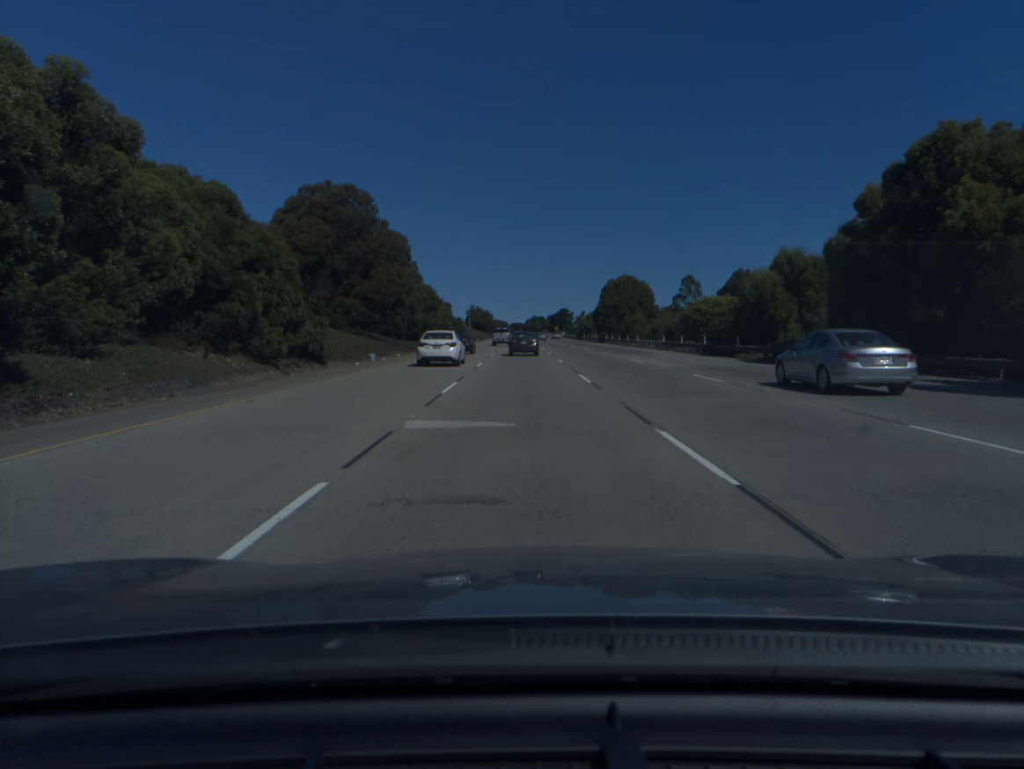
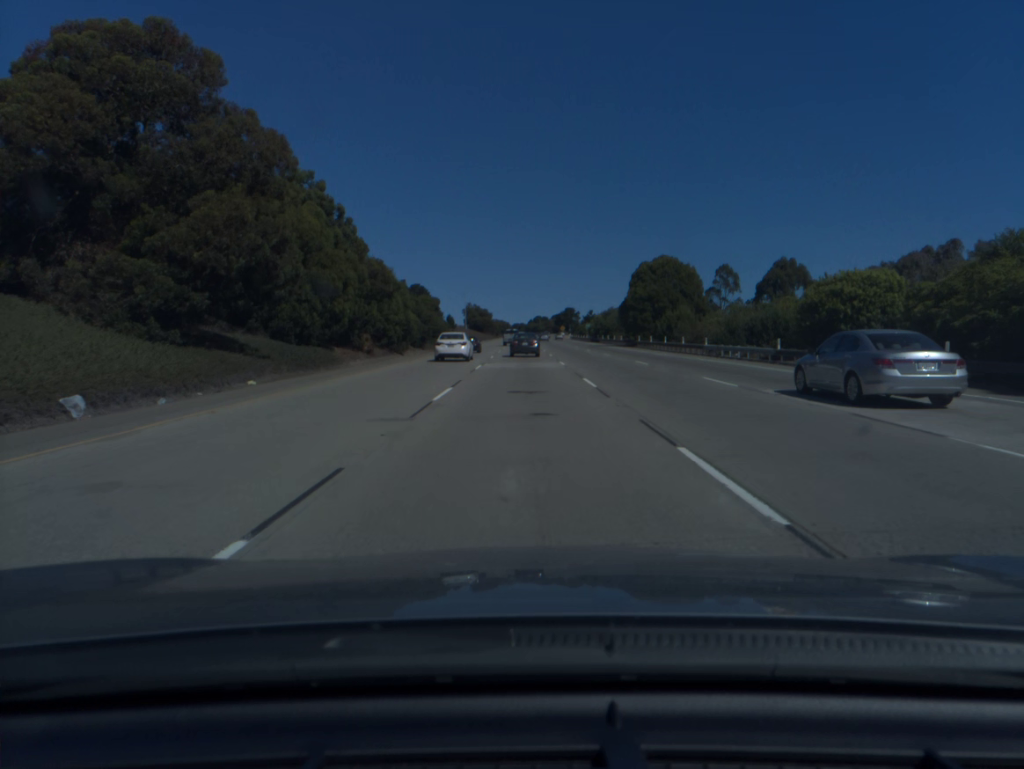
(0.0, +30.9) m; 0°
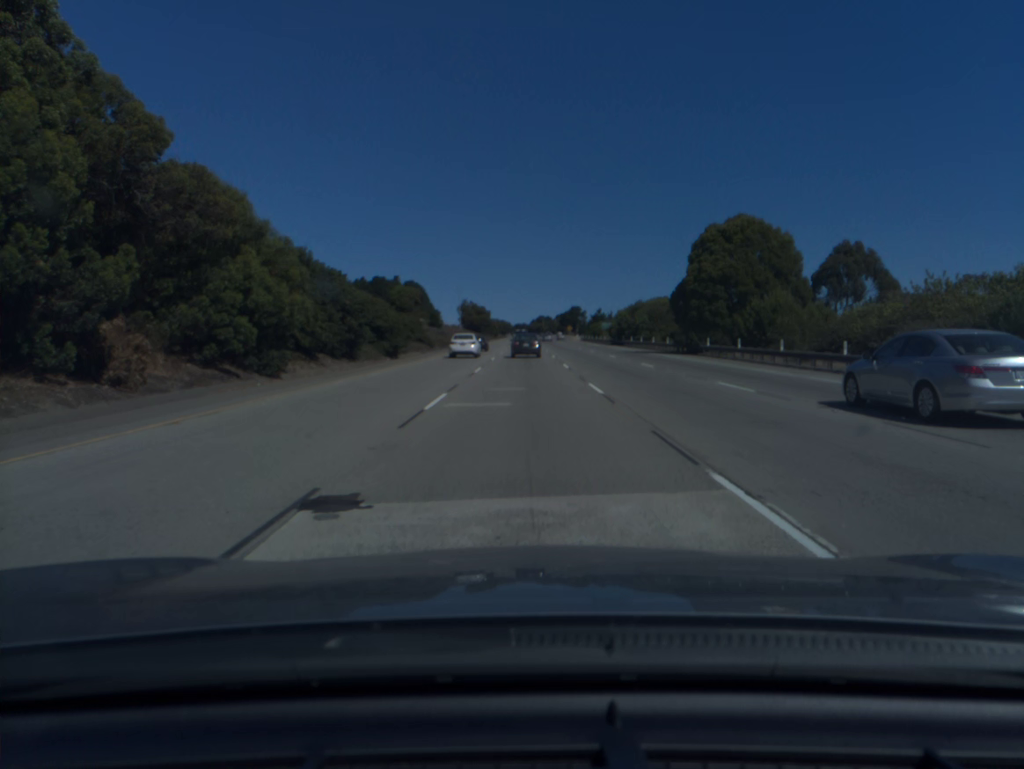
(-0.1, +30.8) m; 0°
